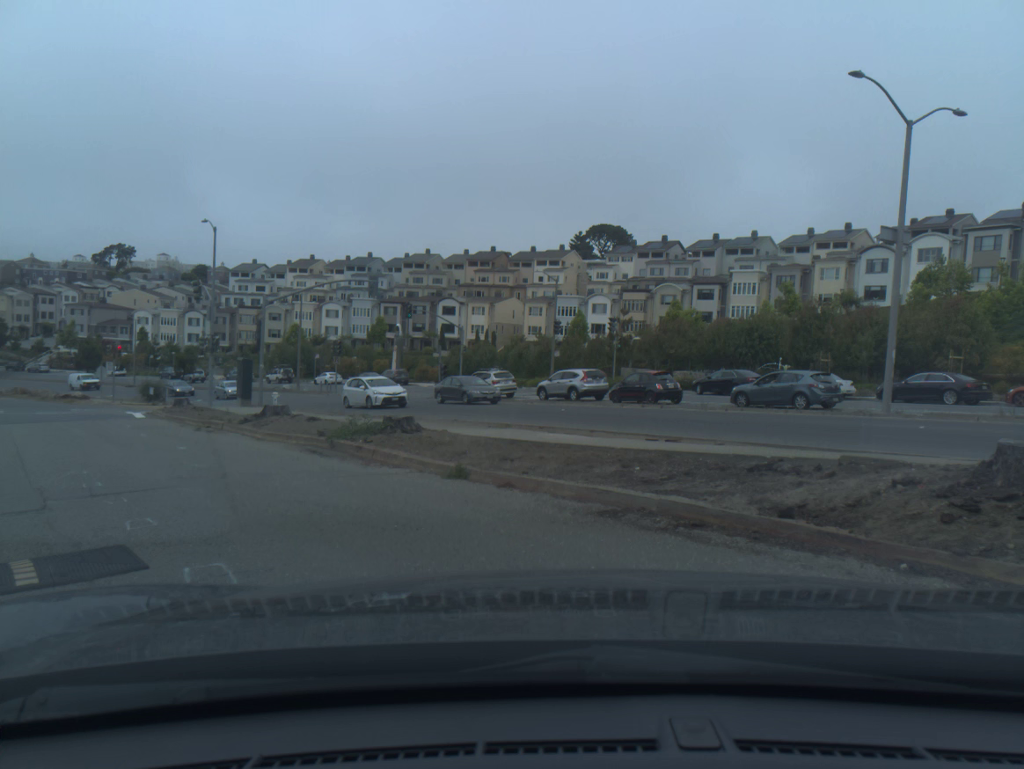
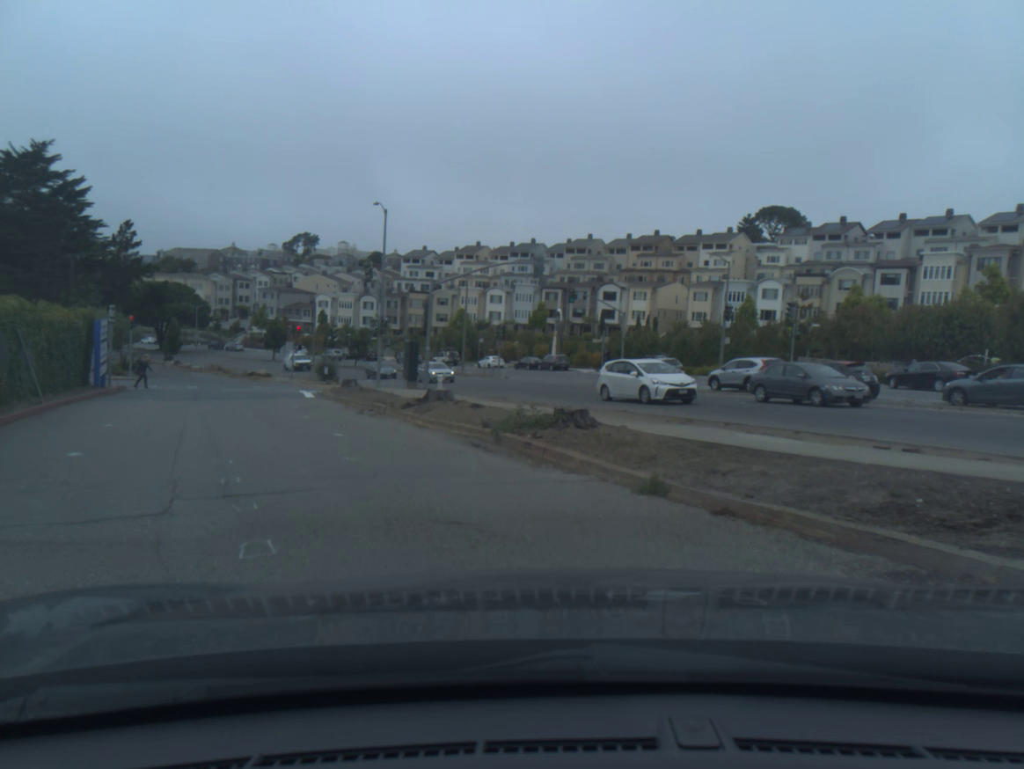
(-0.2, +2.1) m; -8°
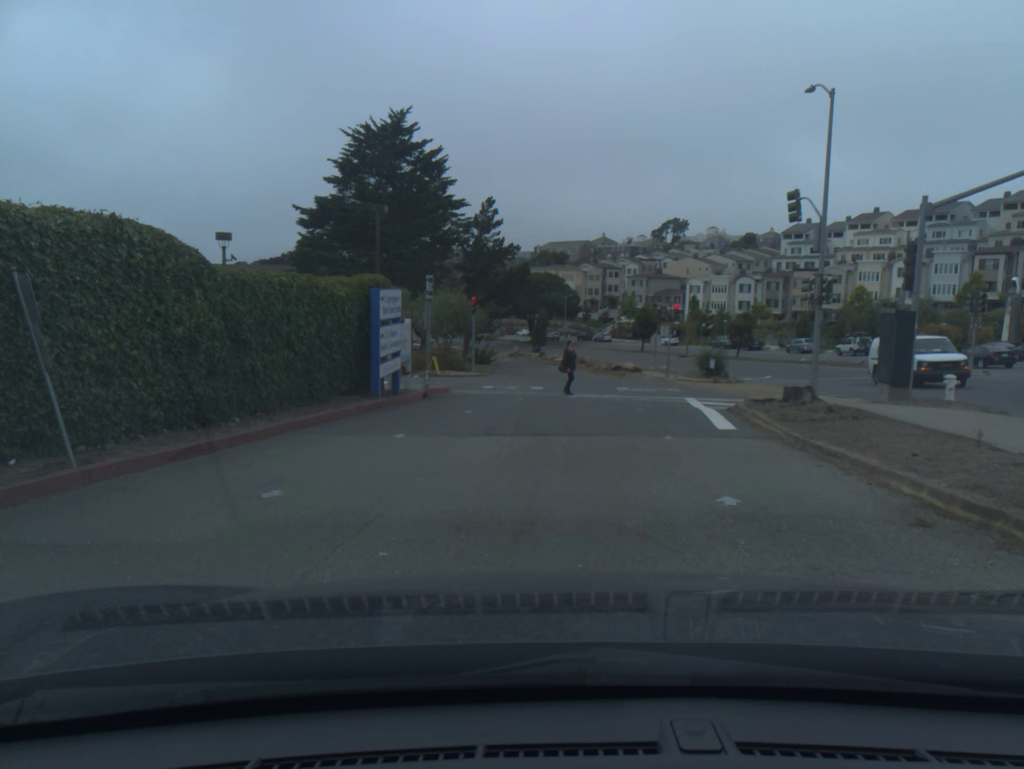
(-3.6, +15.4) m; -21°
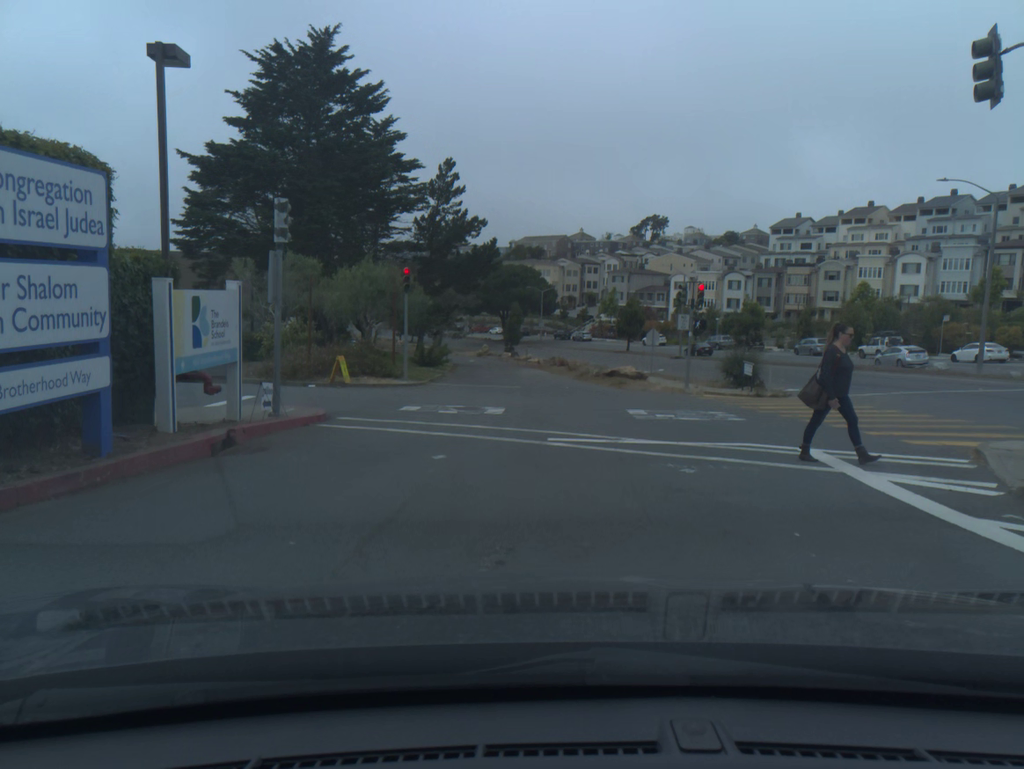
(+0.5, +13.3) m; +1°
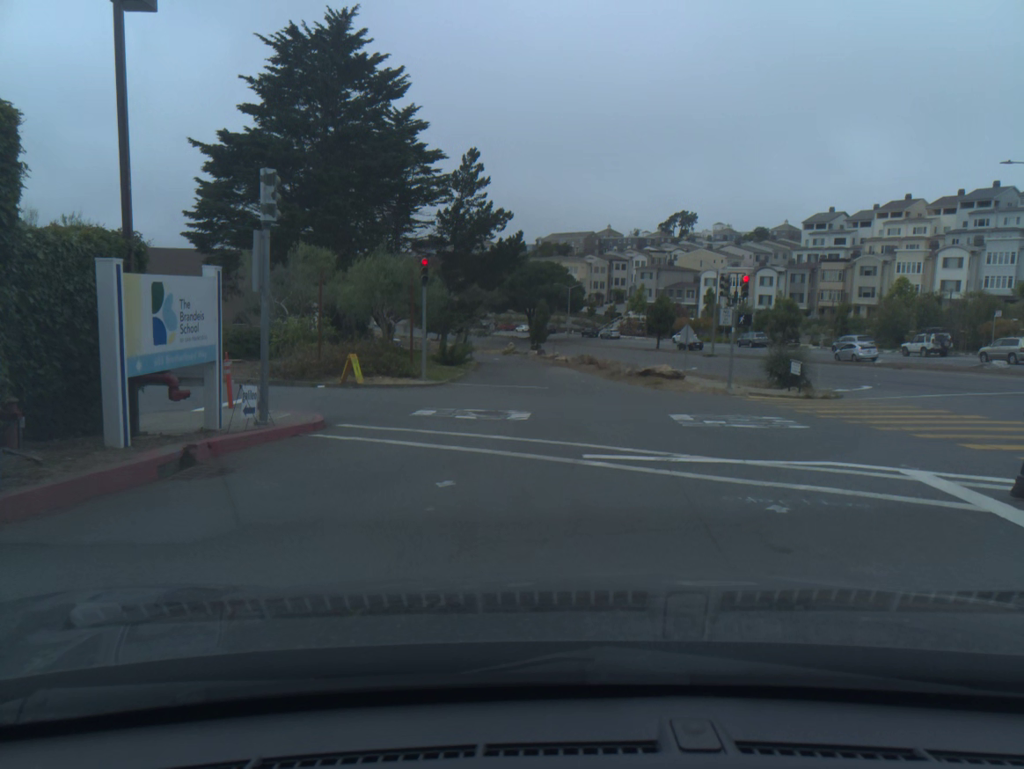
(0.0, +2.3) m; -3°
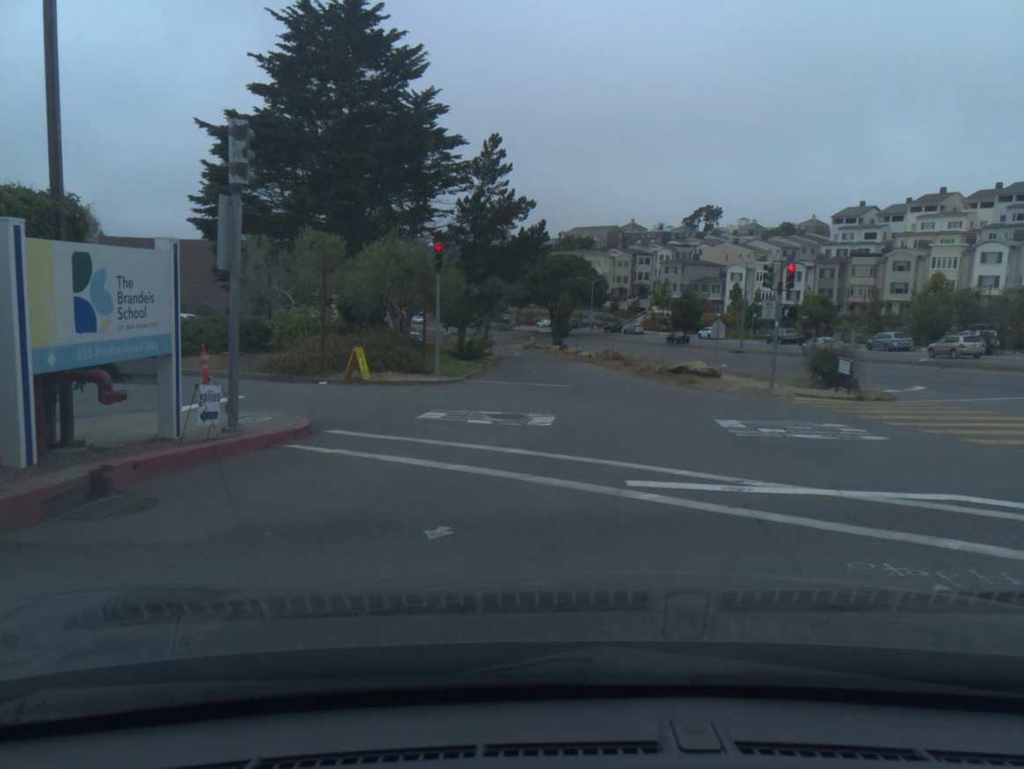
(0.0, +2.3) m; -1°
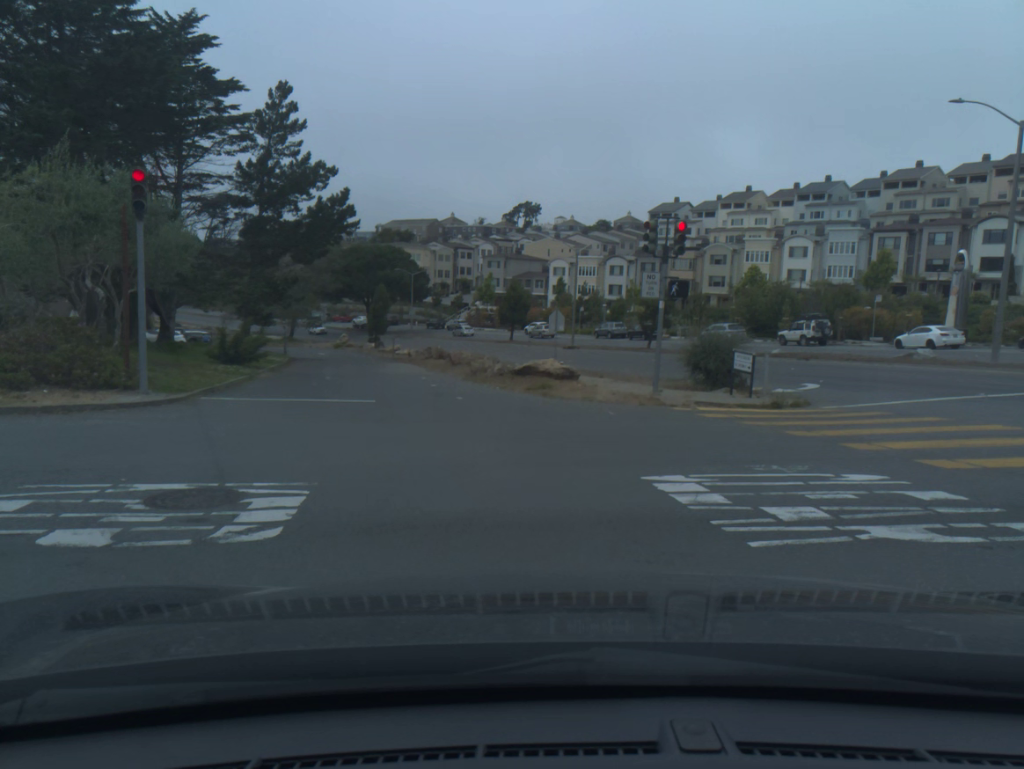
(+0.8, +8.1) m; +23°
